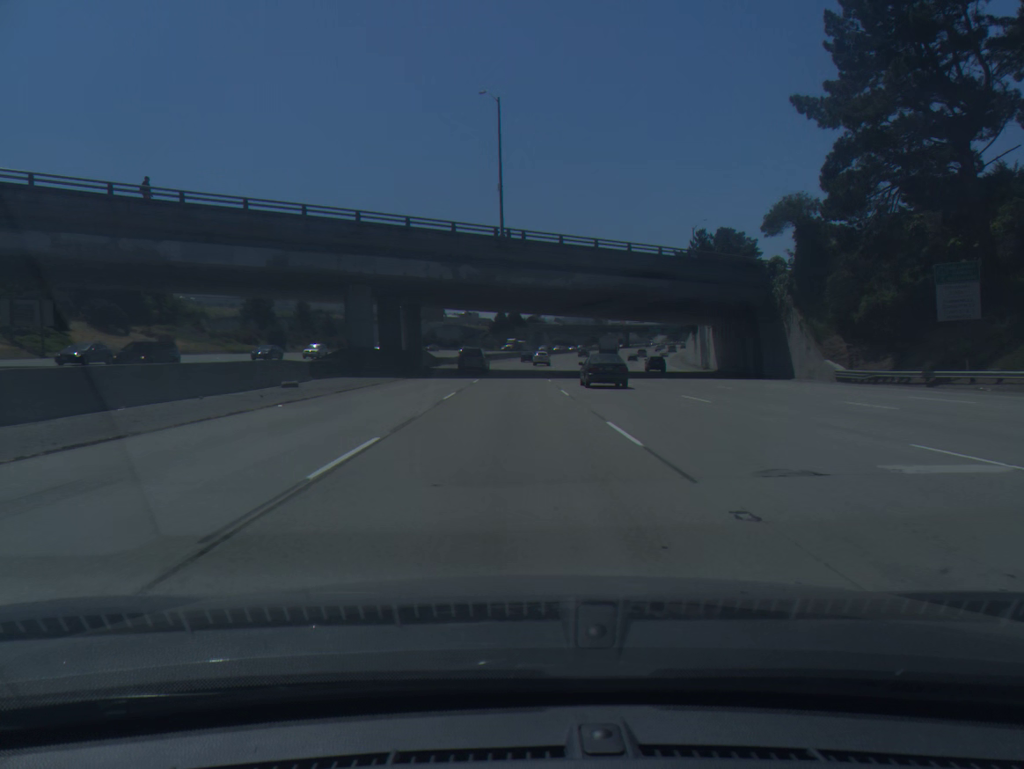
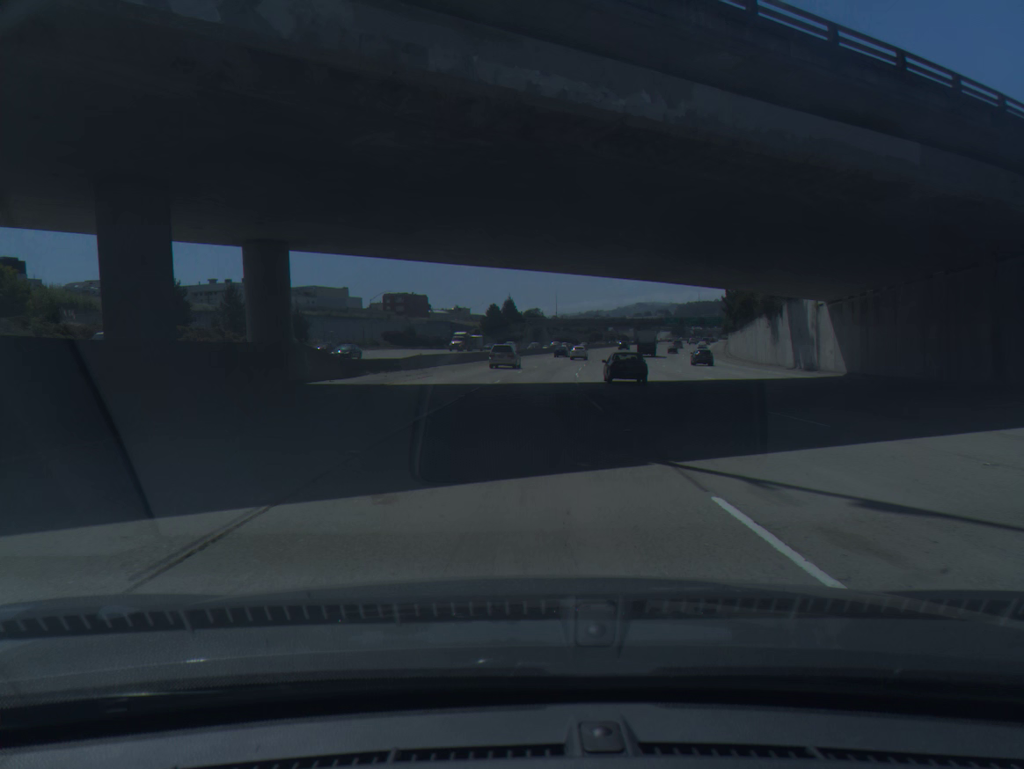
(-0.1, +36.8) m; 0°
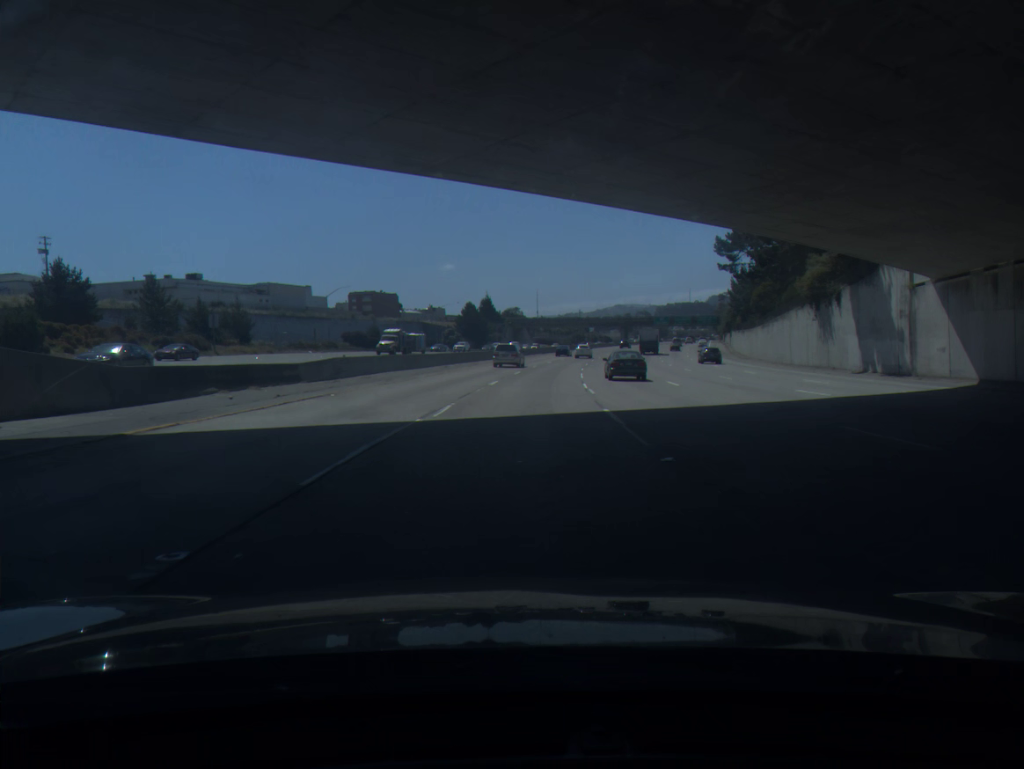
(+0.2, +18.4) m; +1°
